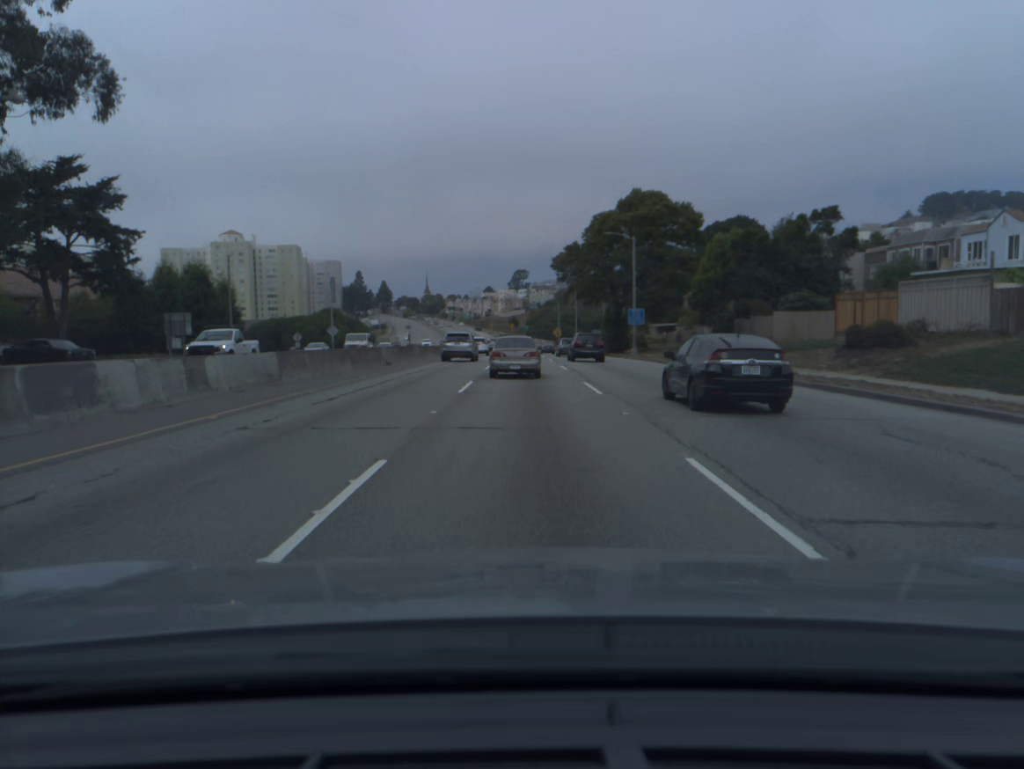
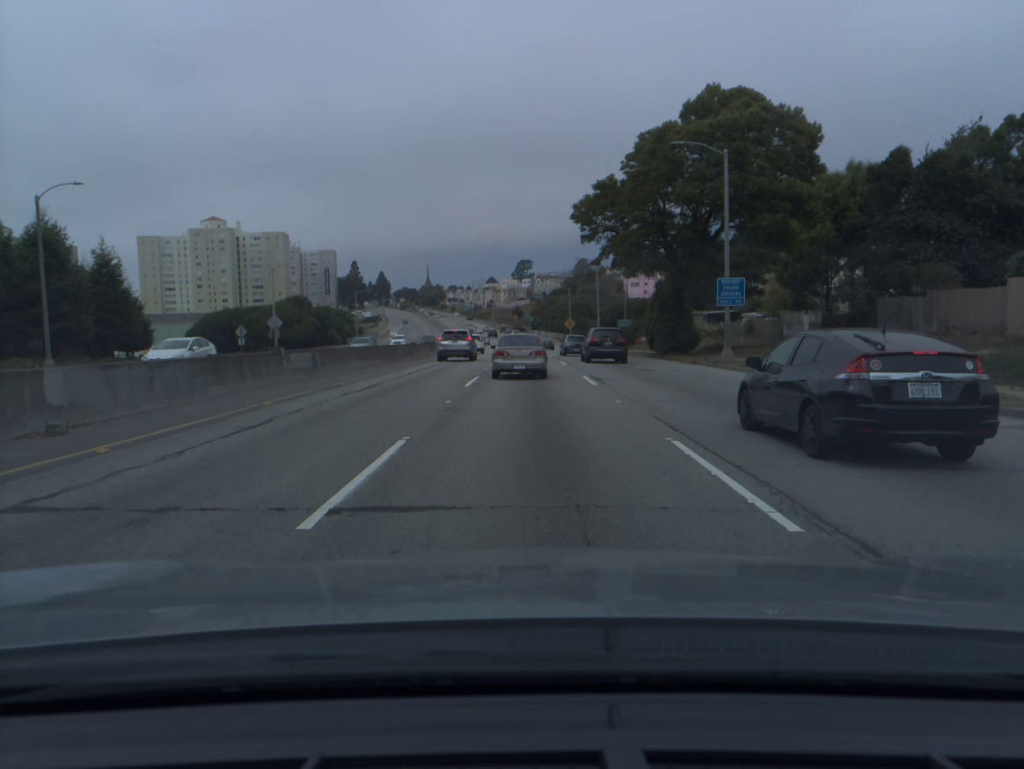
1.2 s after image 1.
(0.0, +27.8) m; 0°
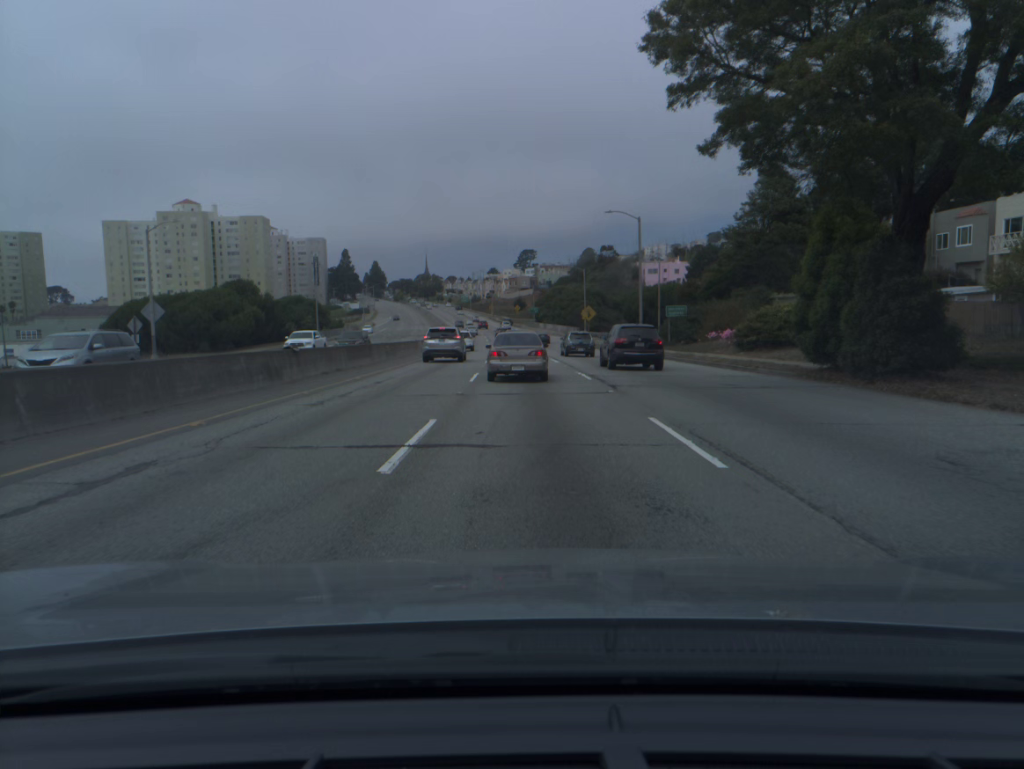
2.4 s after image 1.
(0.0, +27.6) m; 0°
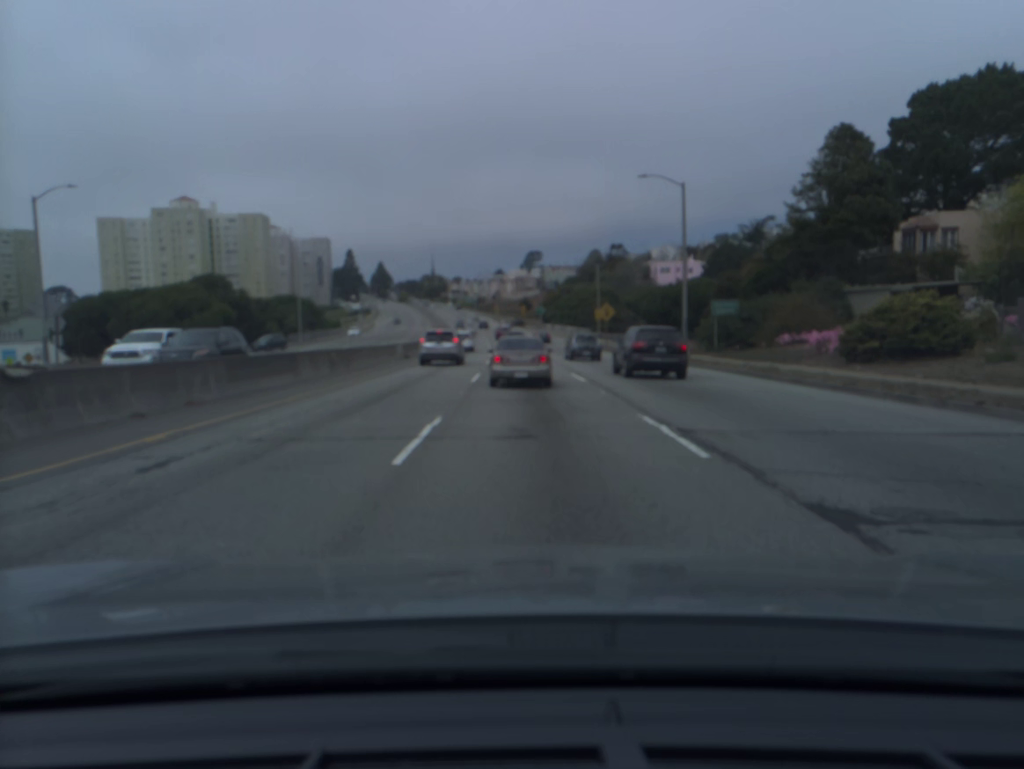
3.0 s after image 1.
(-0.1, +13.7) m; 0°
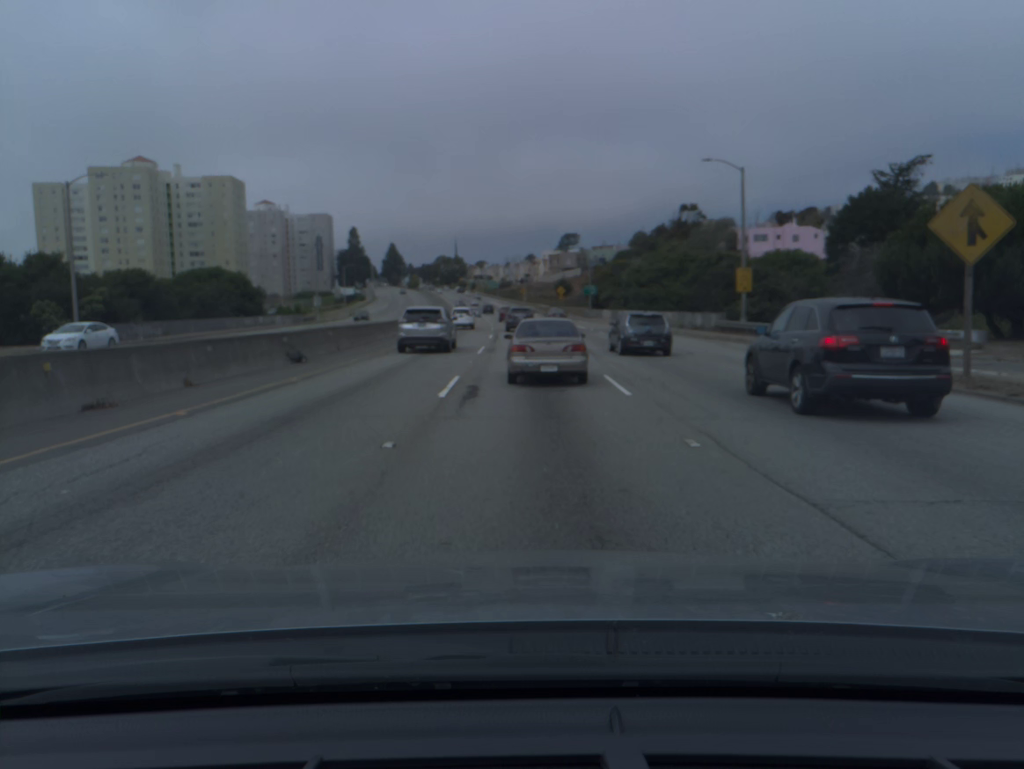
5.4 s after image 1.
(-0.9, +53.7) m; -2°
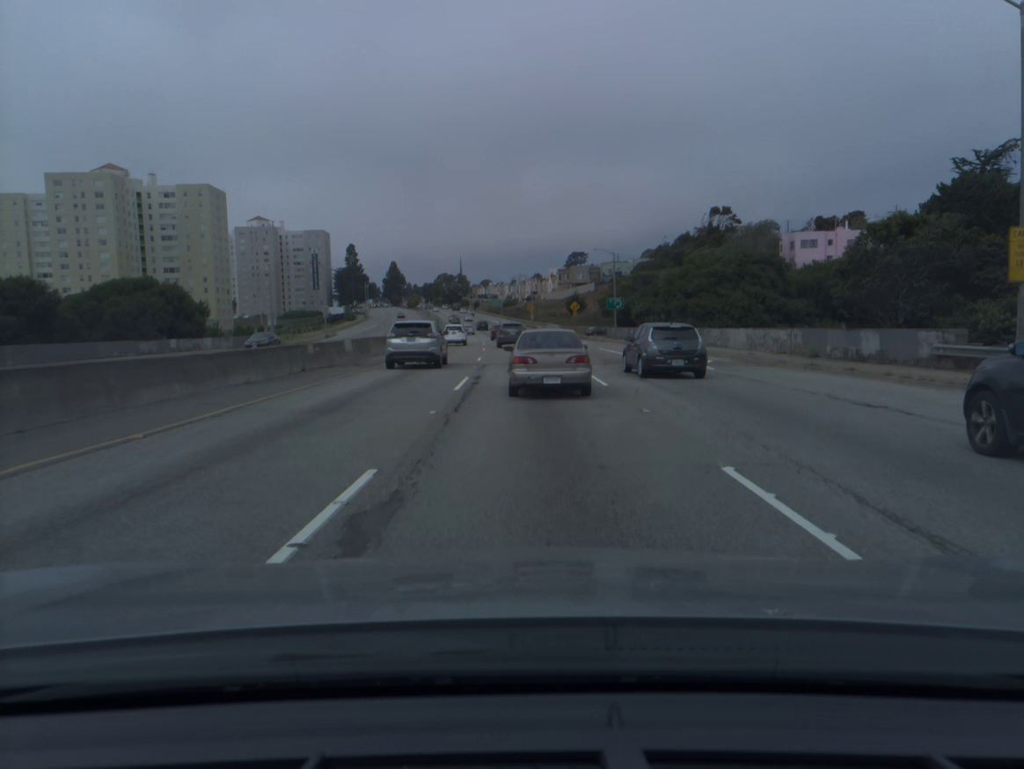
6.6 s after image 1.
(-0.1, +25.4) m; 0°
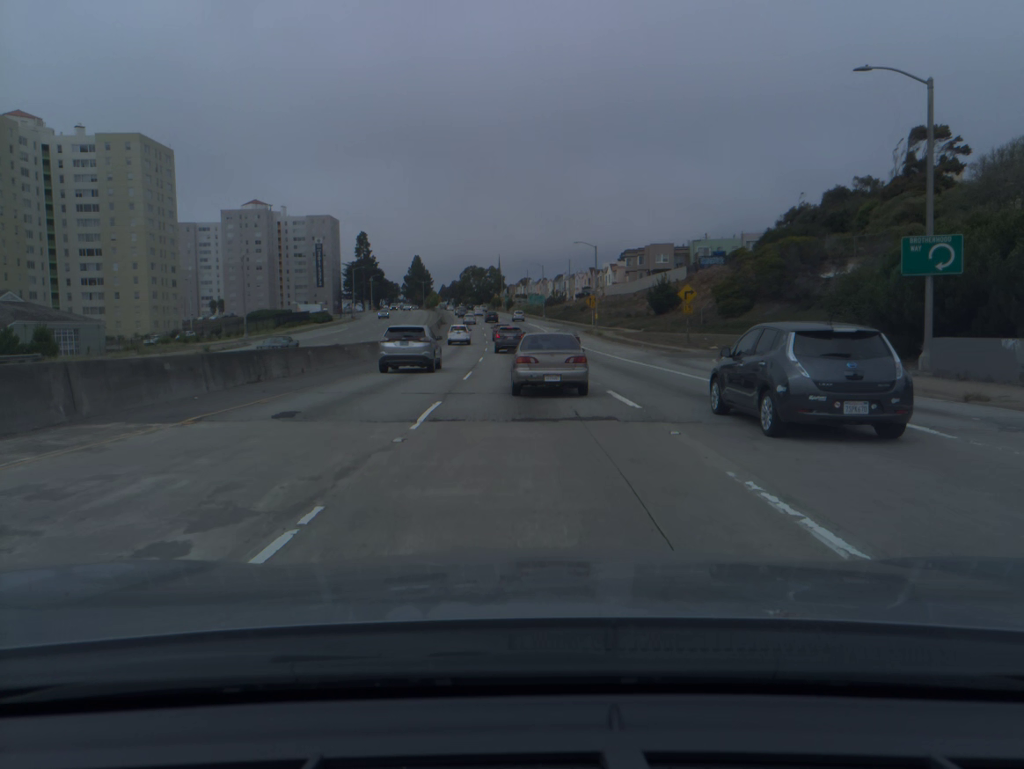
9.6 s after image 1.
(-1.5, +60.7) m; -3°
